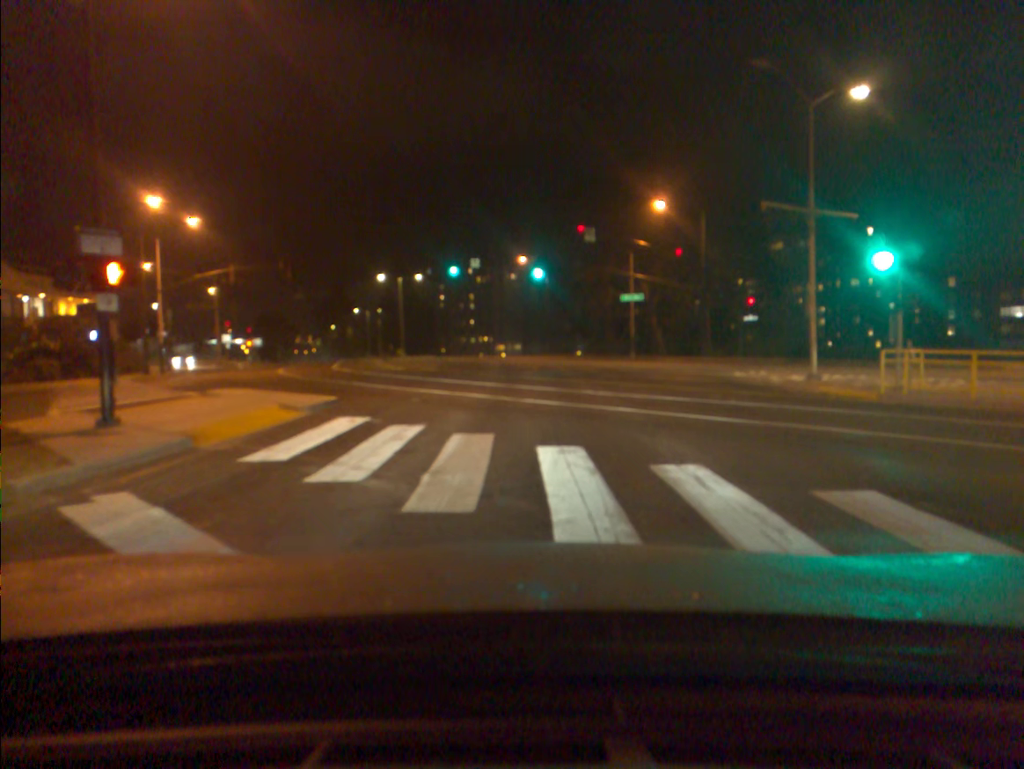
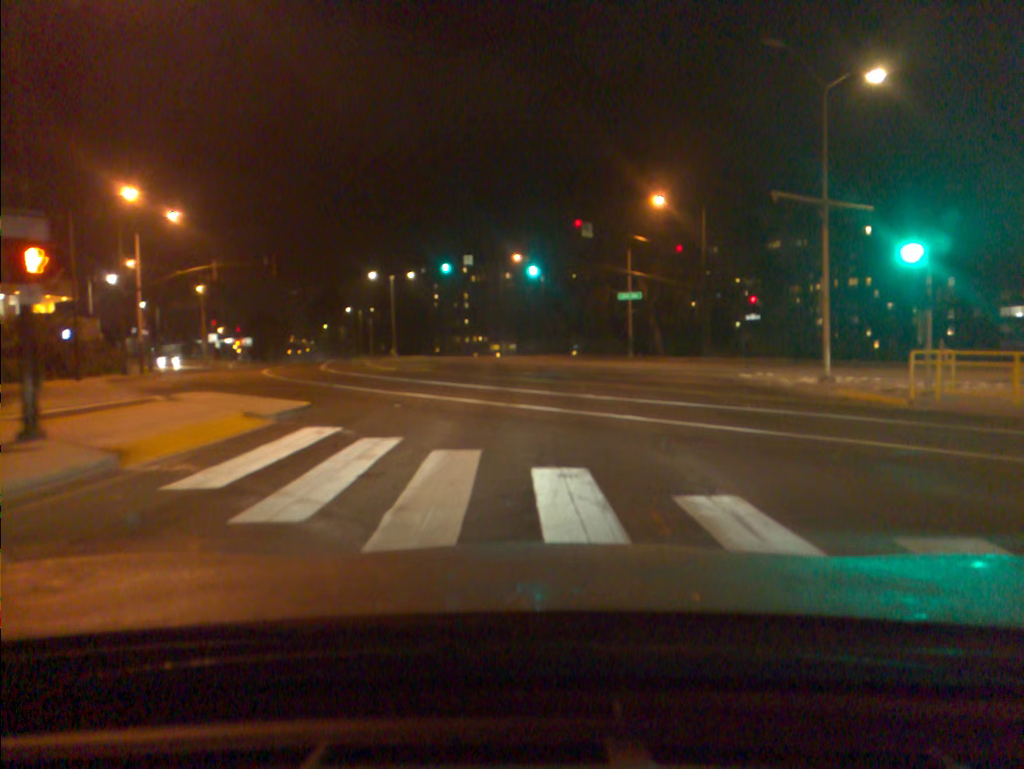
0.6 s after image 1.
(0.0, +1.7) m; +1°
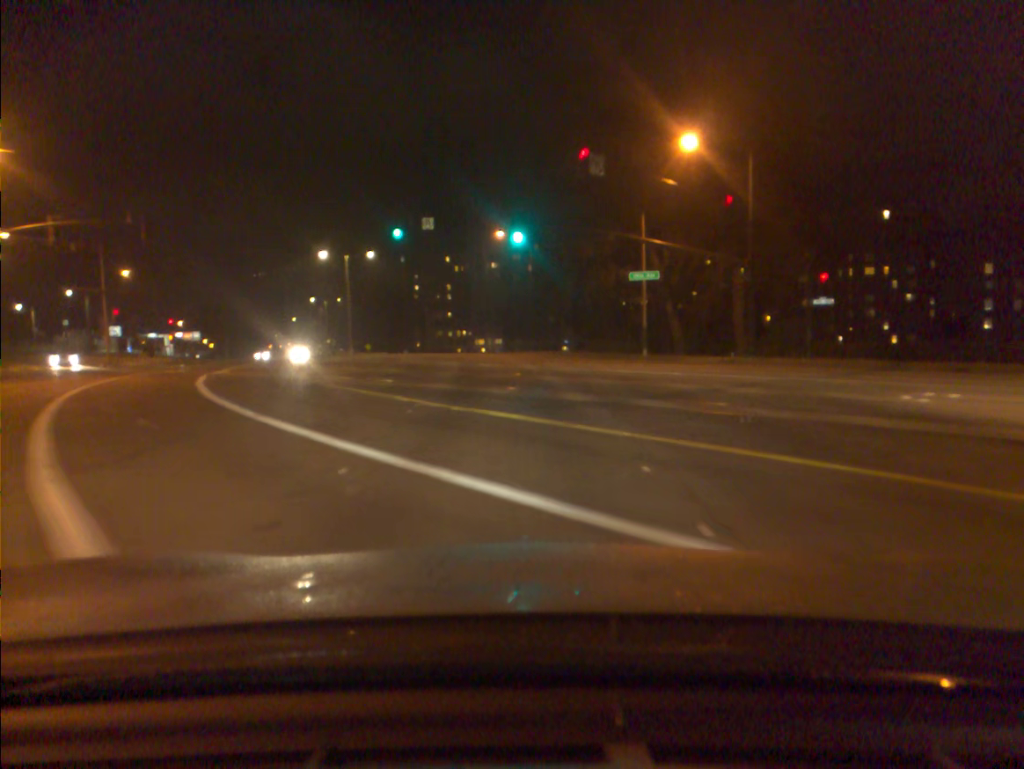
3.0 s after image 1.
(+0.1, +15.1) m; 0°
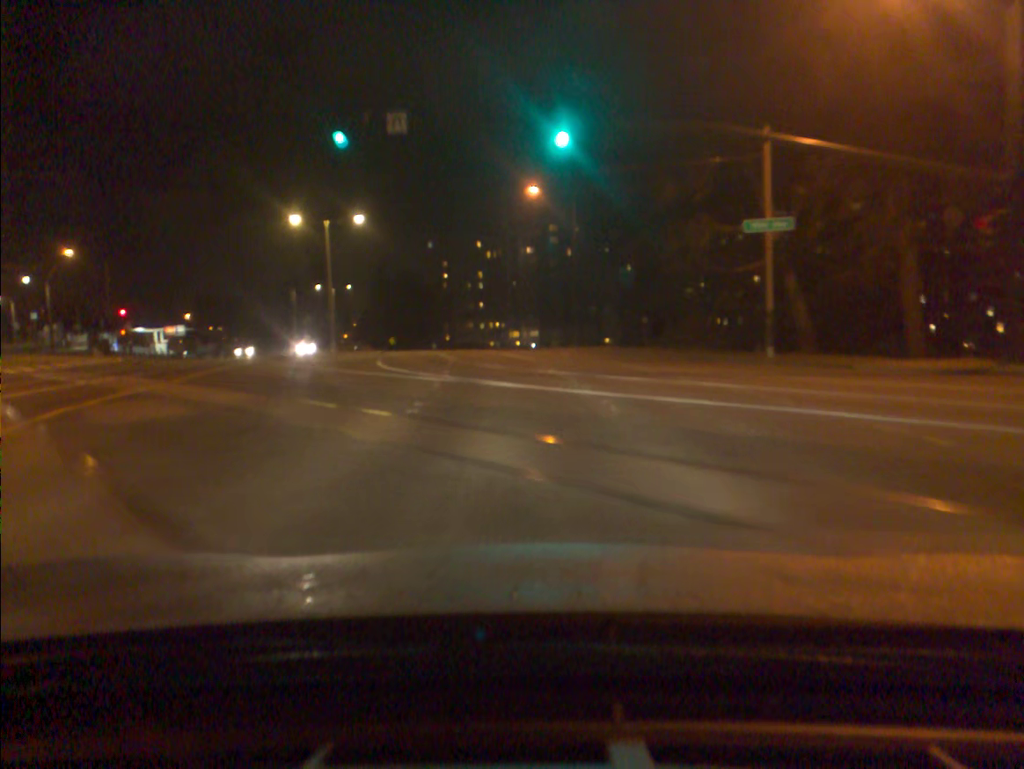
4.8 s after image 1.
(-0.4, +19.0) m; -3°
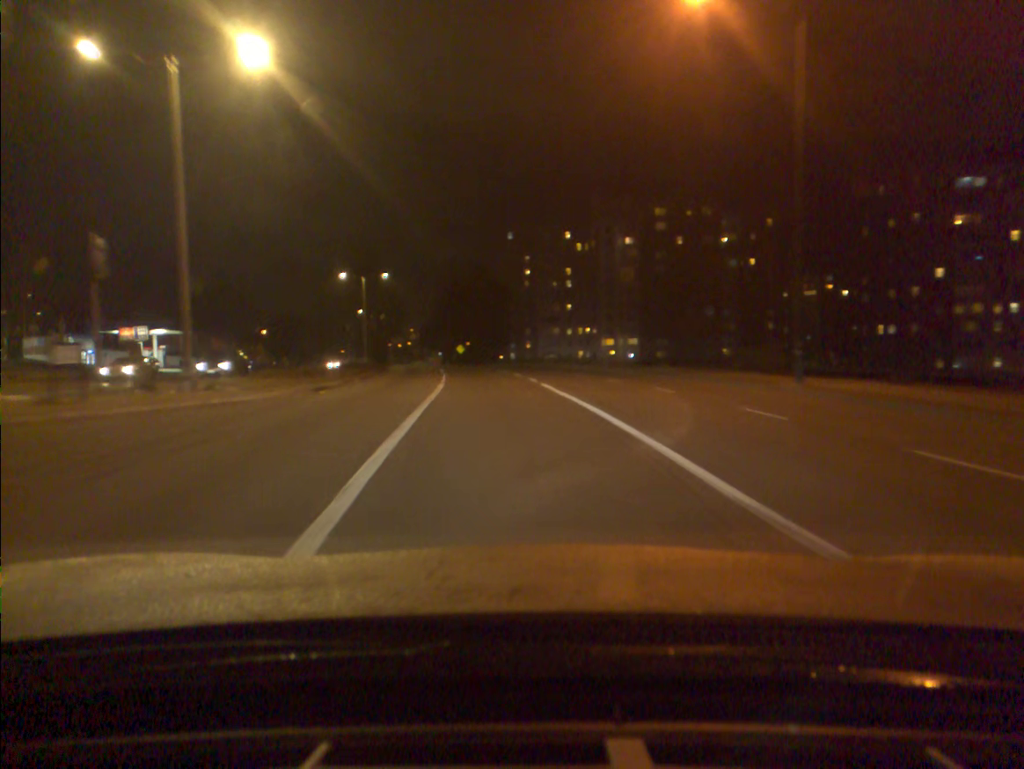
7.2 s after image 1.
(-1.5, +33.8) m; -6°
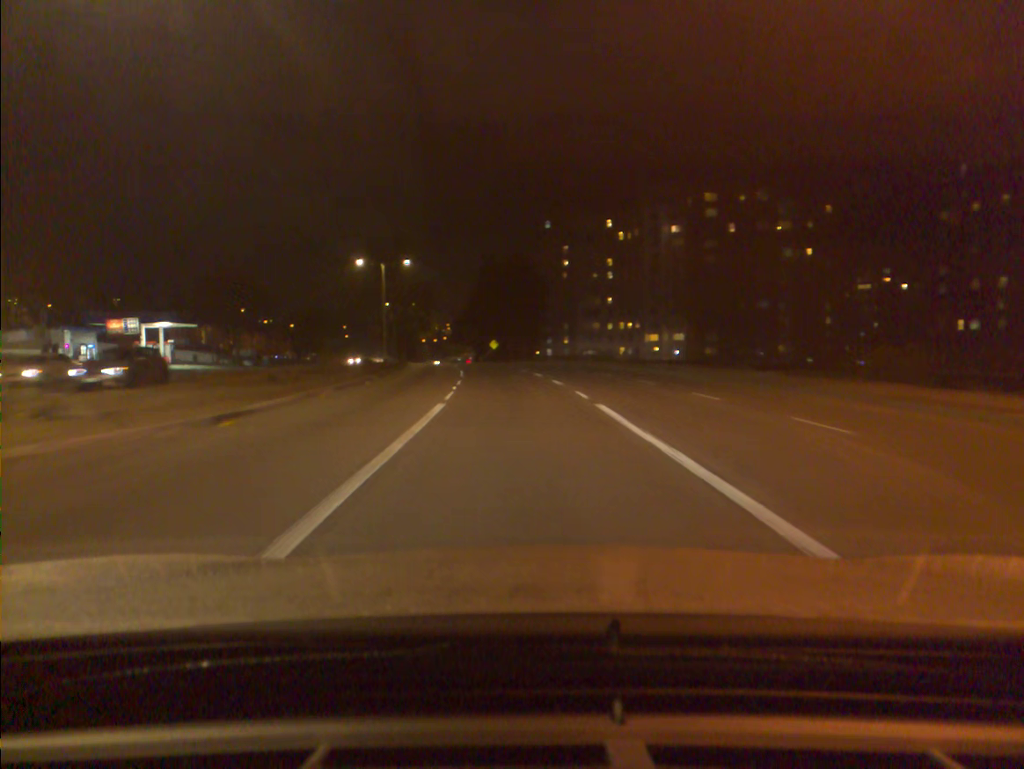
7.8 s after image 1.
(-0.2, +9.5) m; -3°
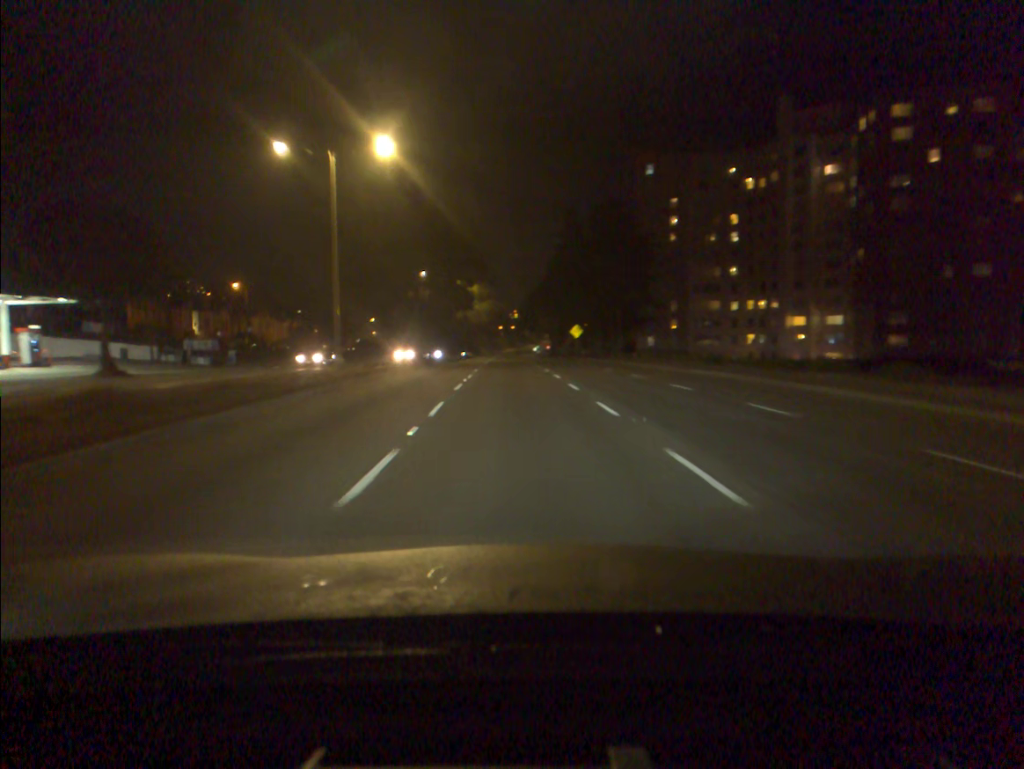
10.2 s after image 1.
(-1.9, +41.3) m; -6°
